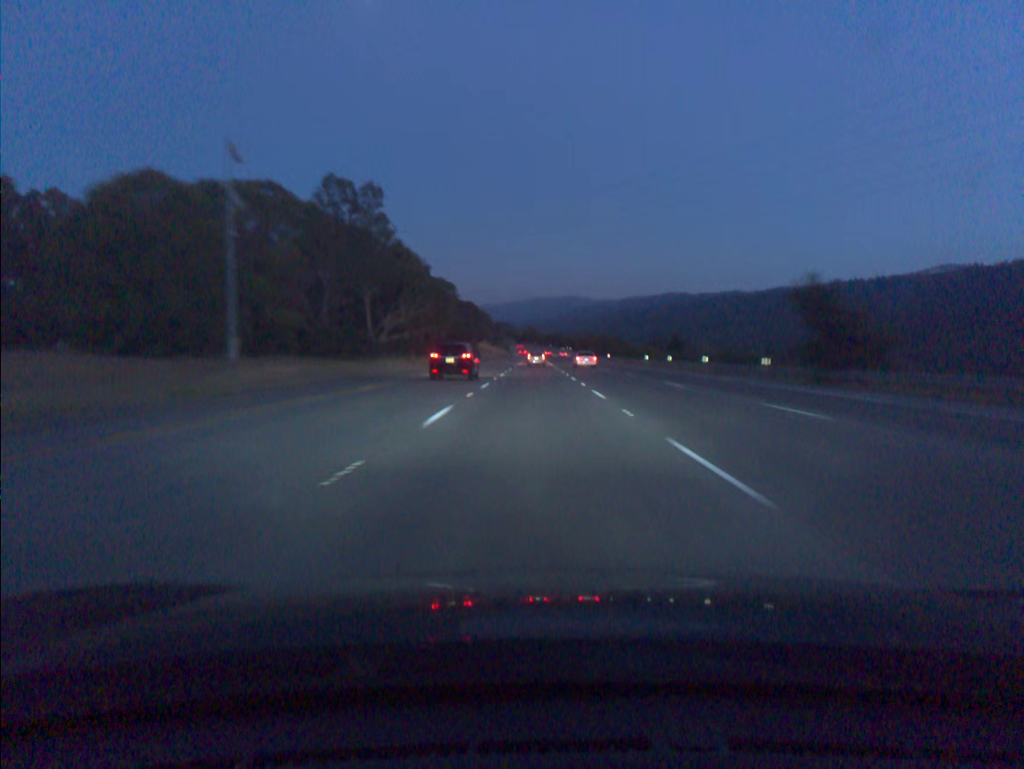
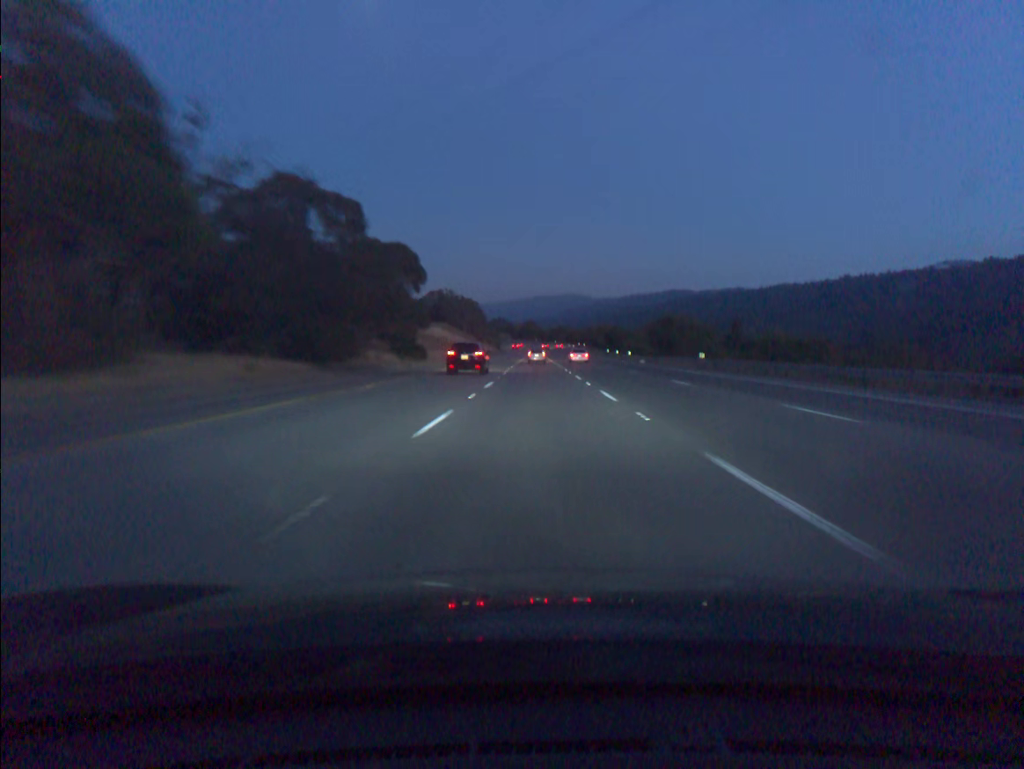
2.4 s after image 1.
(-0.2, +74.2) m; 0°
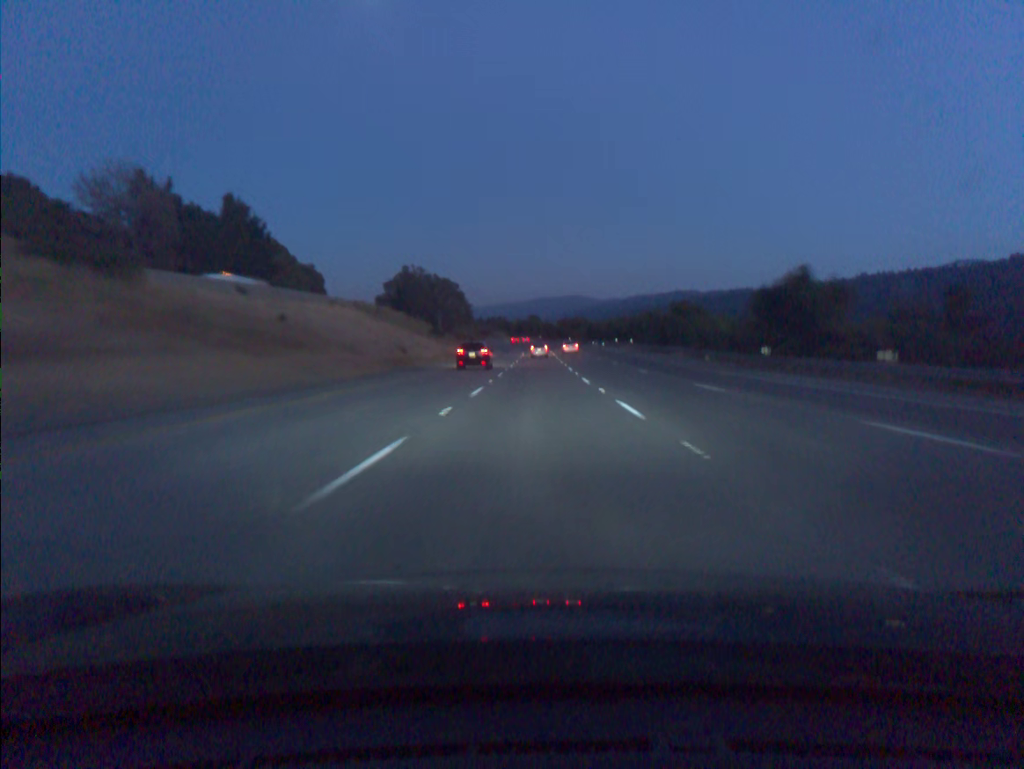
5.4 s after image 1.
(0.0, +92.6) m; 0°
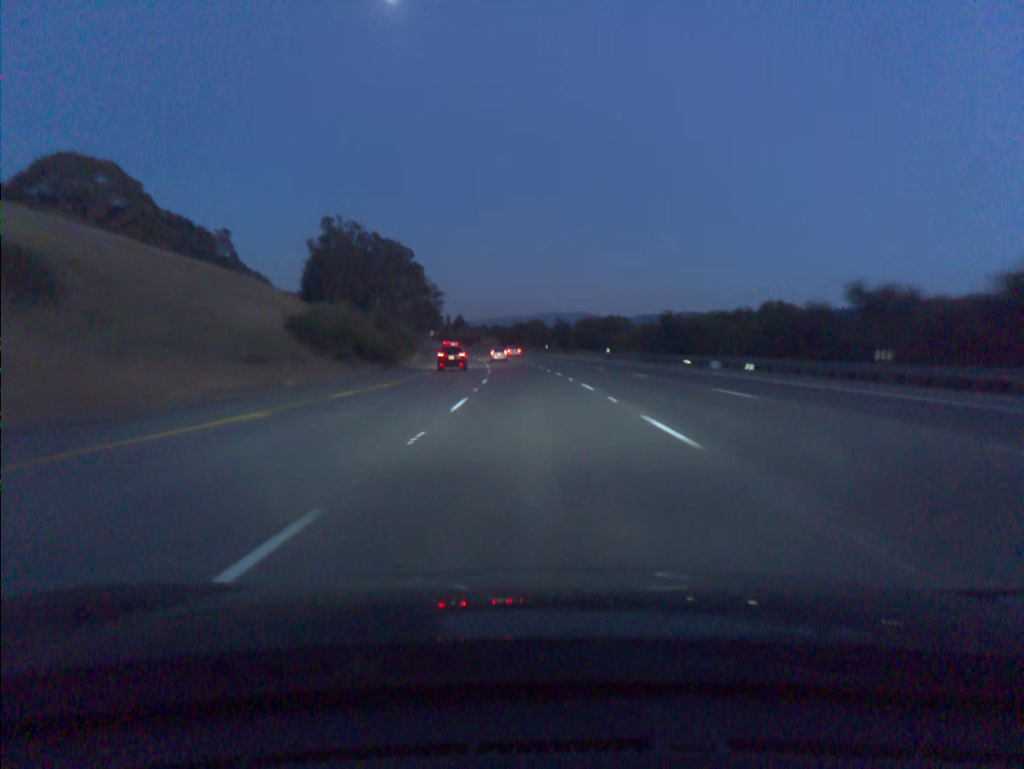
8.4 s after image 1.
(0.0, +91.9) m; 0°
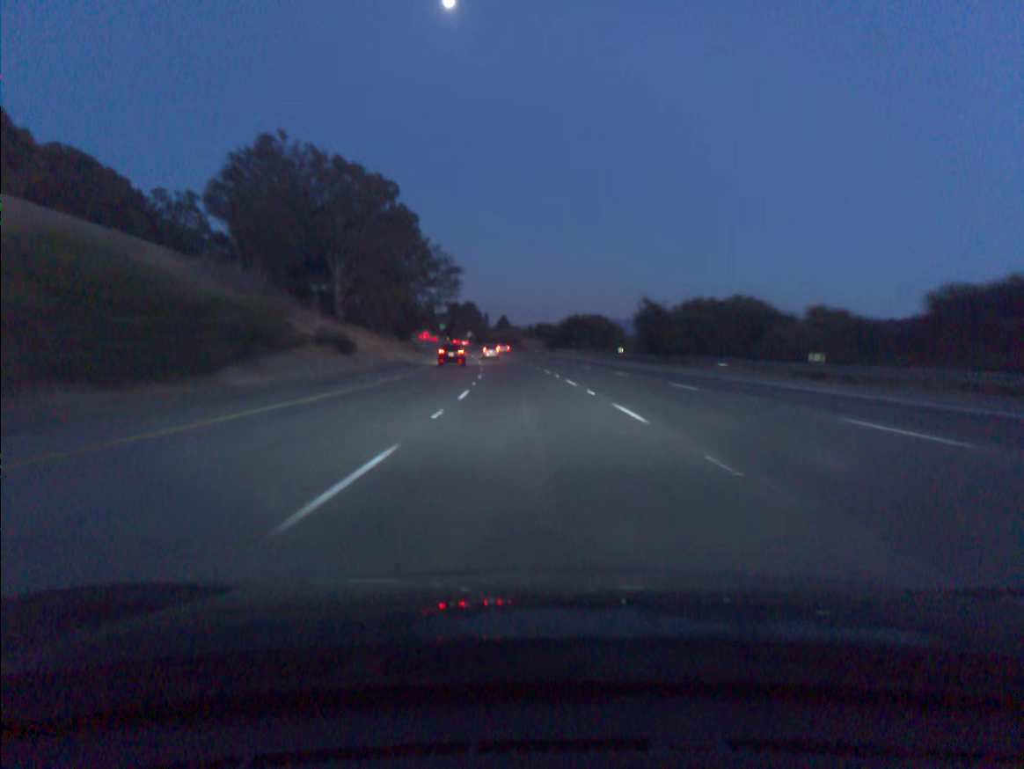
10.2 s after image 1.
(-1.4, +54.7) m; -4°
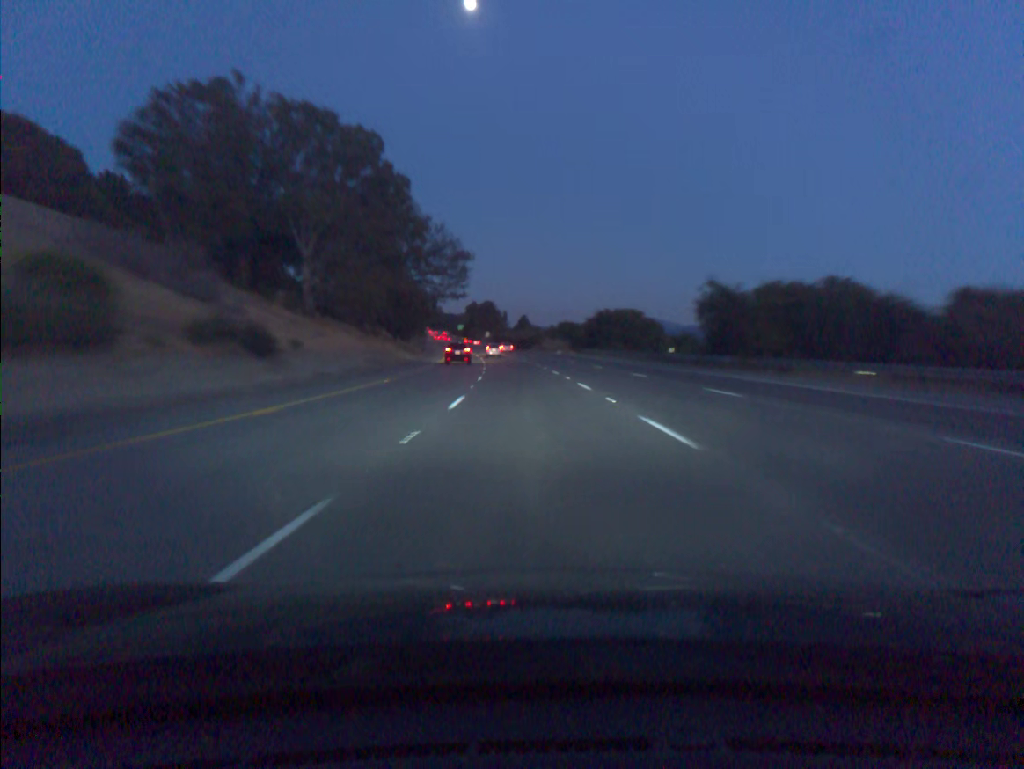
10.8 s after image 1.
(-0.2, +18.2) m; -2°
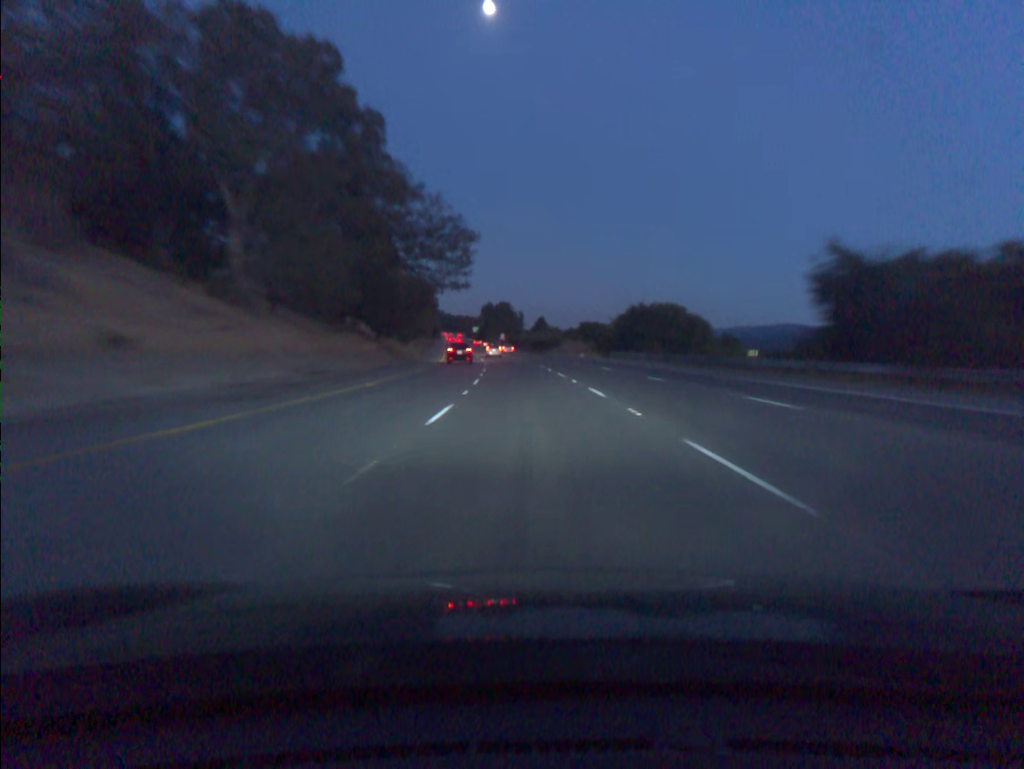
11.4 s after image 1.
(-0.2, +18.1) m; -1°
